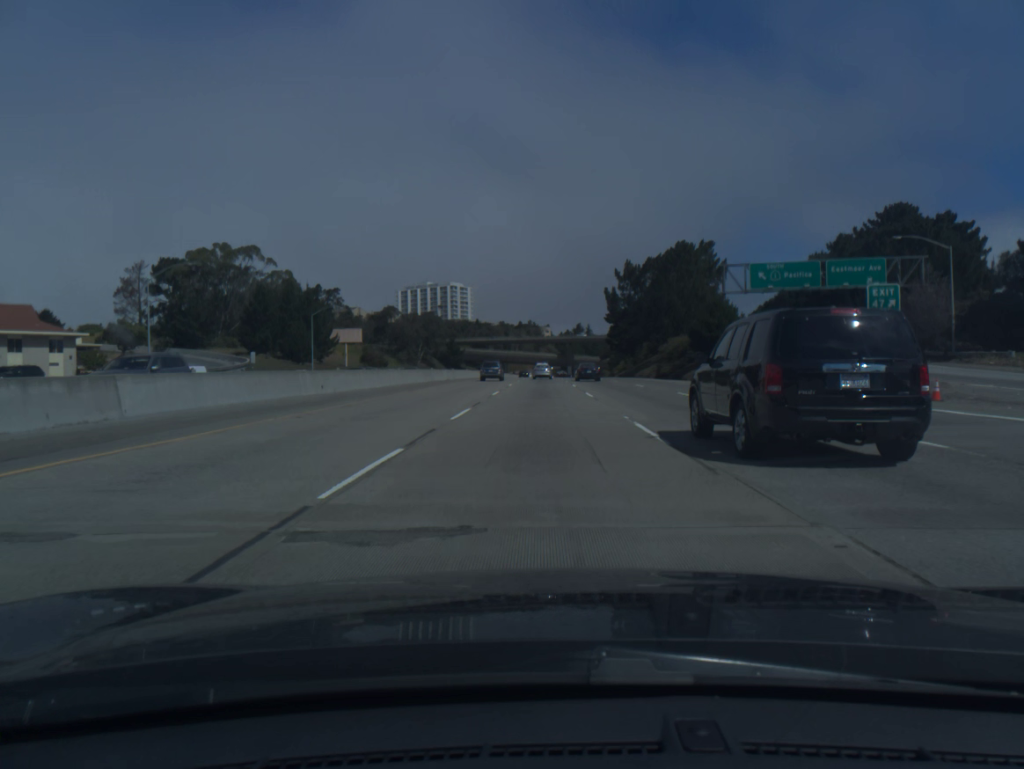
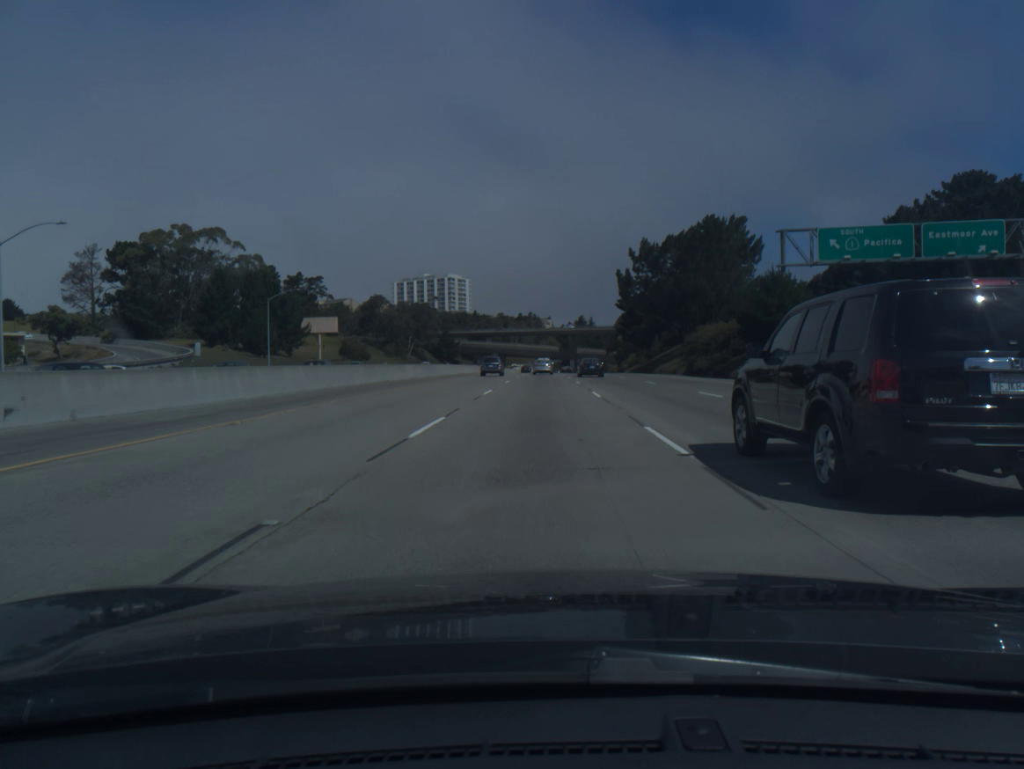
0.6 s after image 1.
(0.0, +18.6) m; 0°
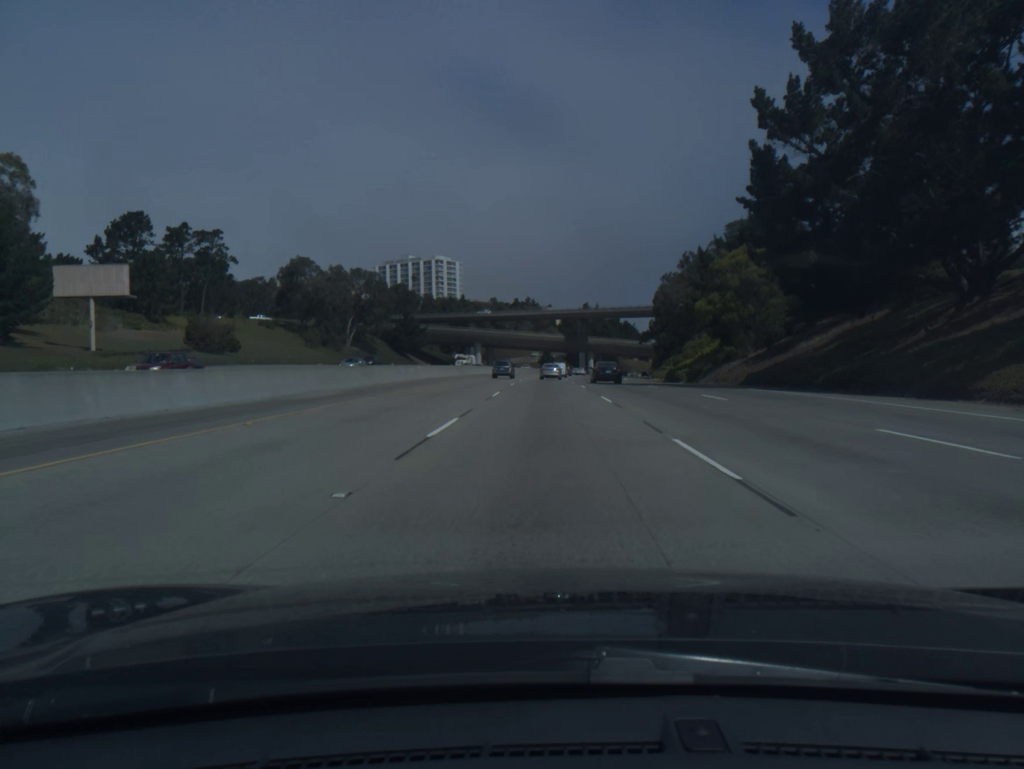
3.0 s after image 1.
(-0.2, +73.0) m; 0°
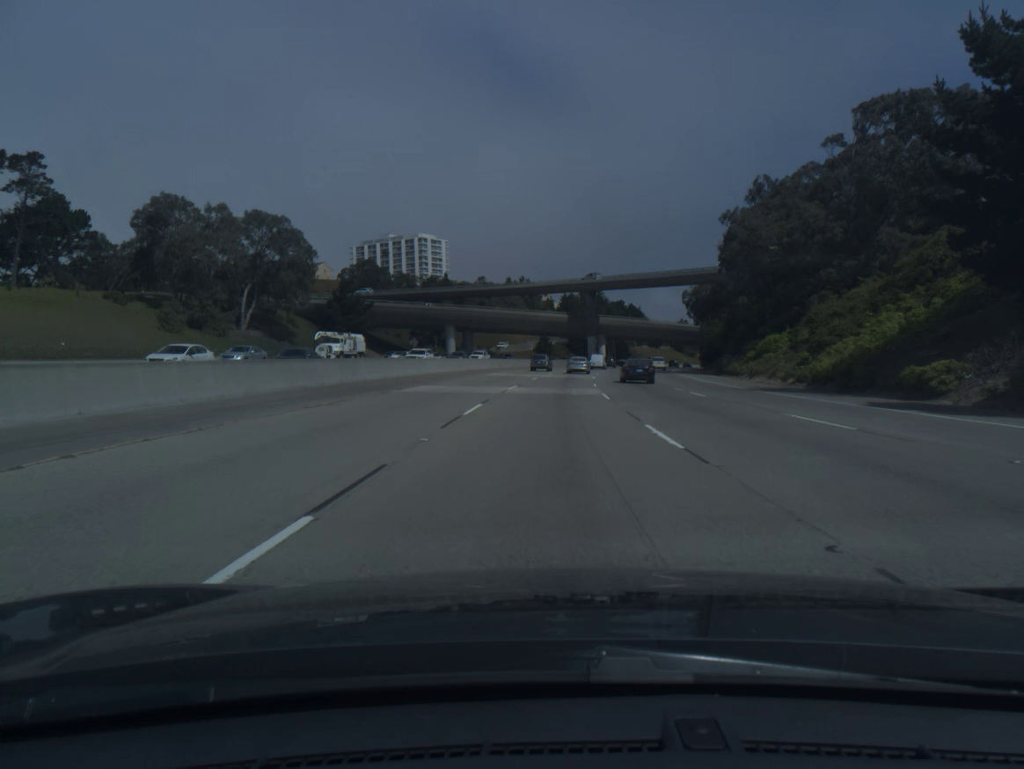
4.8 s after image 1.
(0.0, +53.4) m; 0°
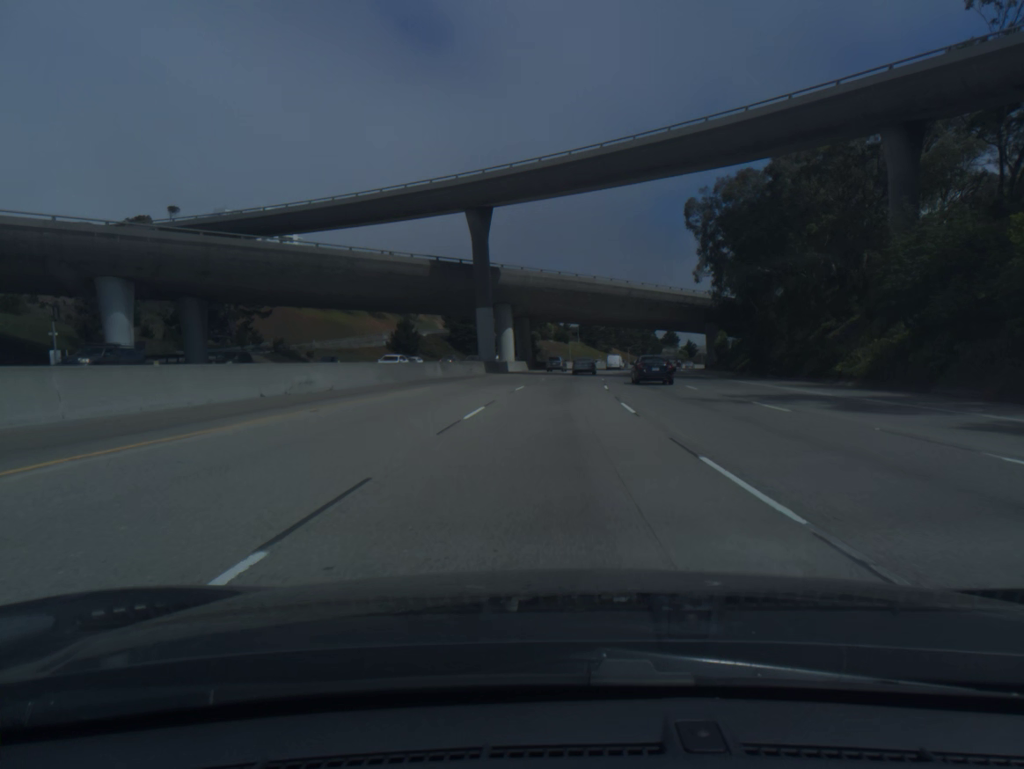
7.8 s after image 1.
(+4.9, +88.3) m; +8°
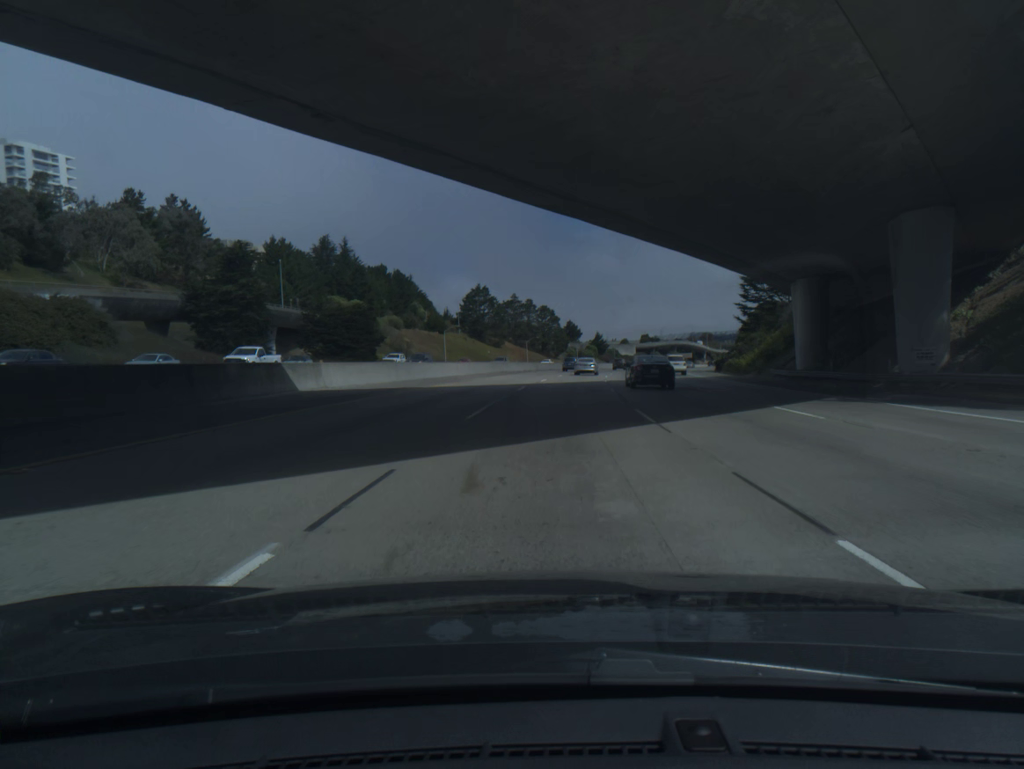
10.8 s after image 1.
(+6.0, +87.9) m; +8°
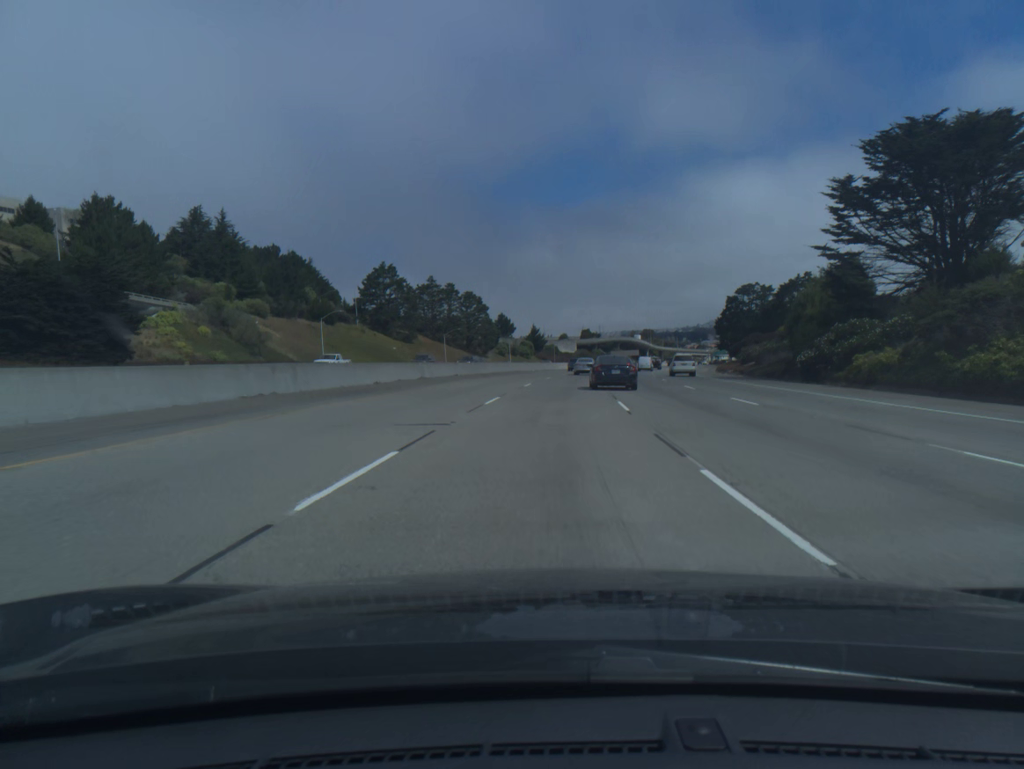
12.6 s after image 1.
(+2.4, +53.0) m; +5°
